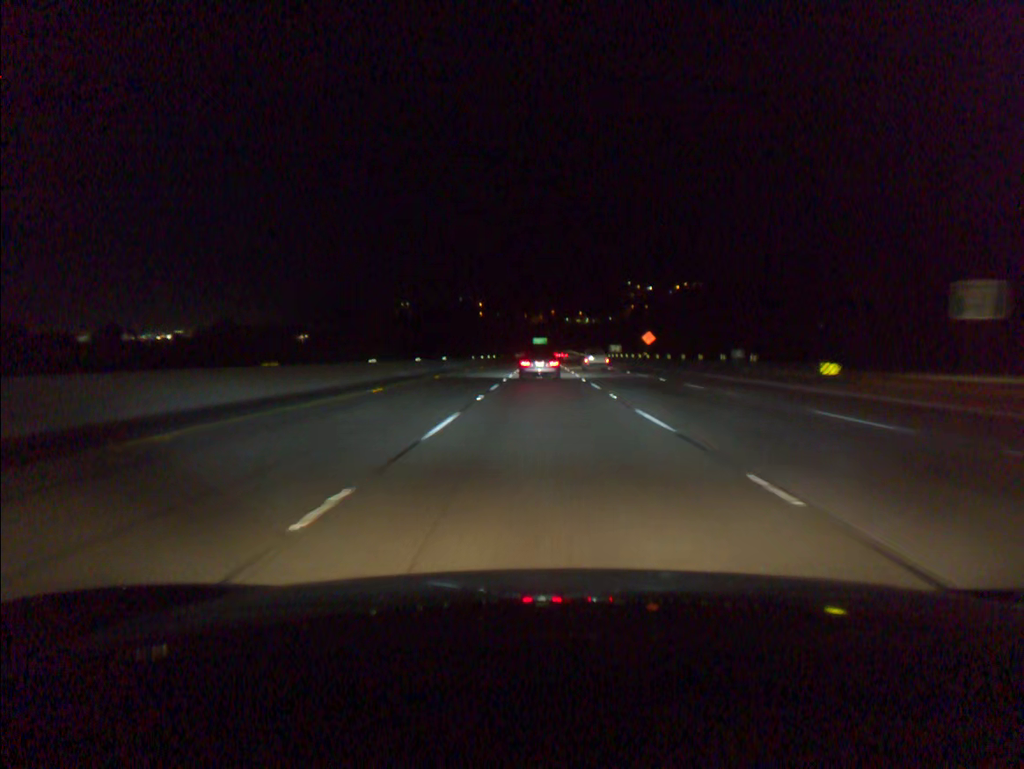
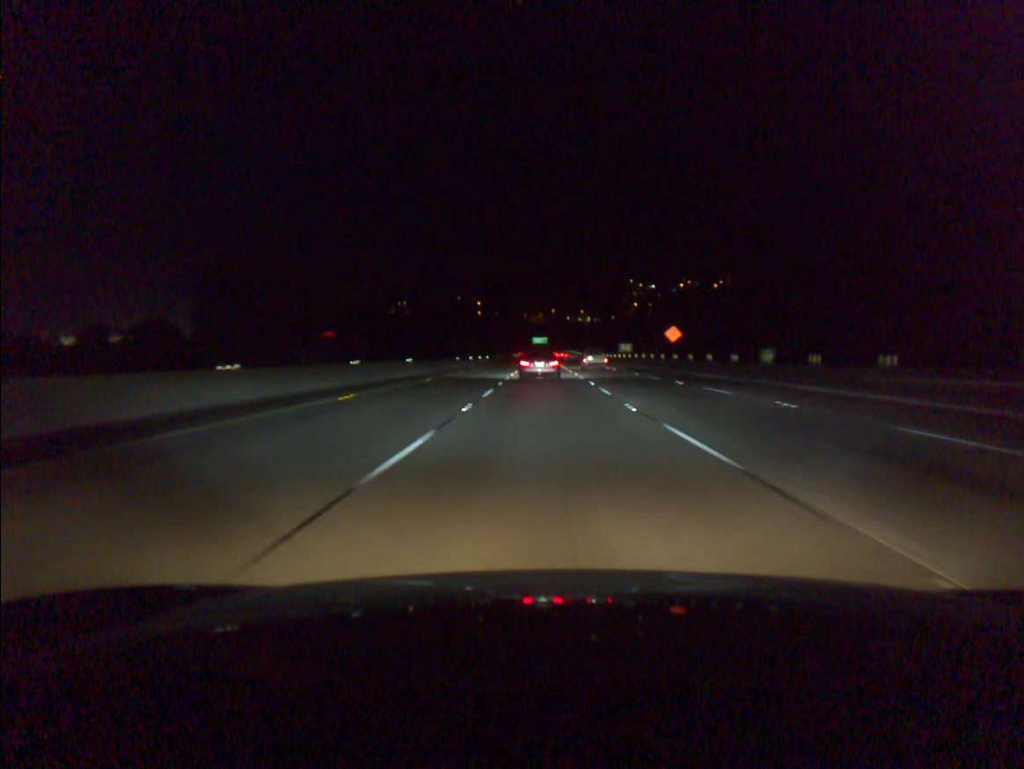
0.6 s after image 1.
(0.0, +18.3) m; 0°
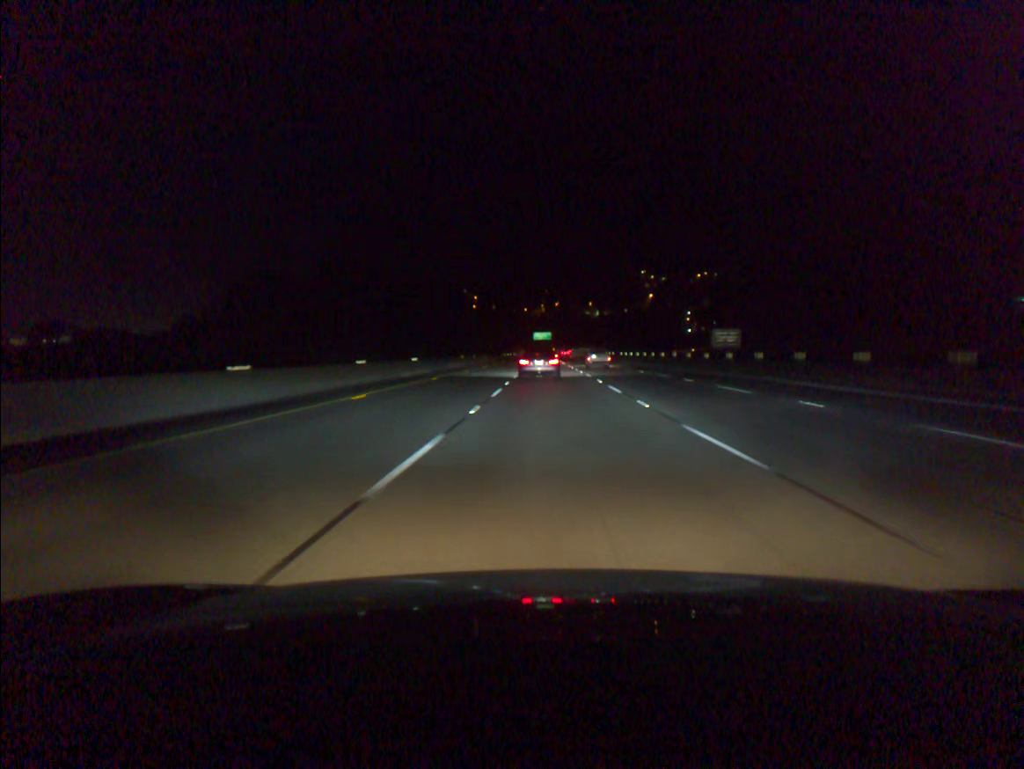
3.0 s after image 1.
(-0.1, +73.2) m; 0°
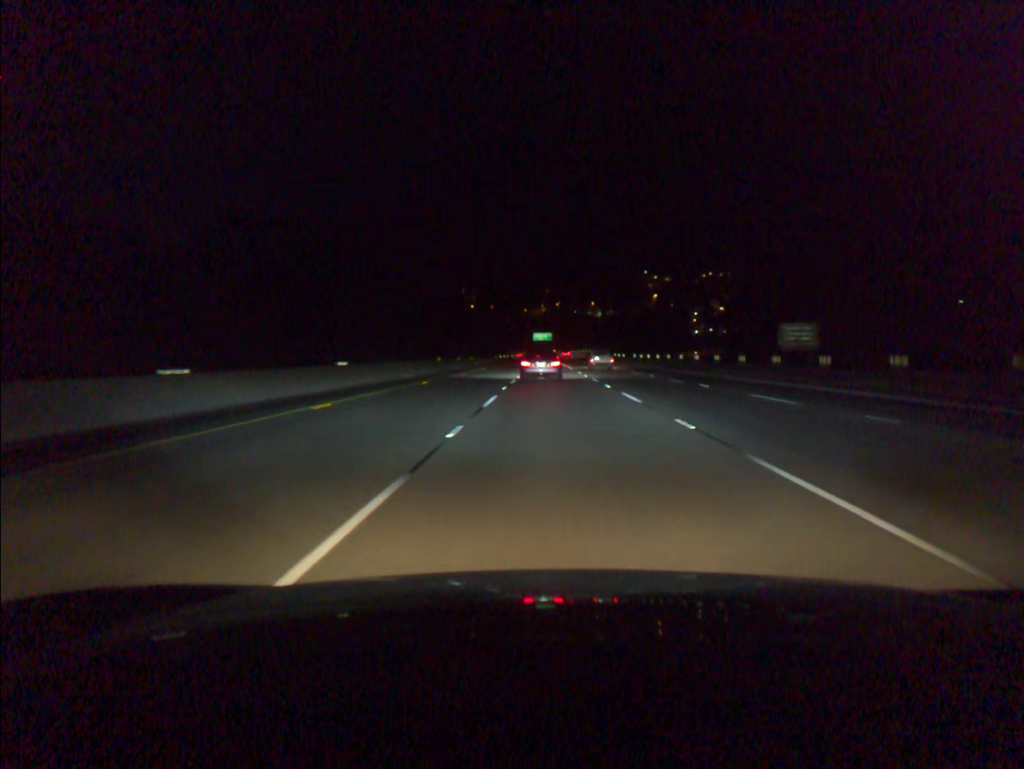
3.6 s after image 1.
(0.0, +18.3) m; 0°
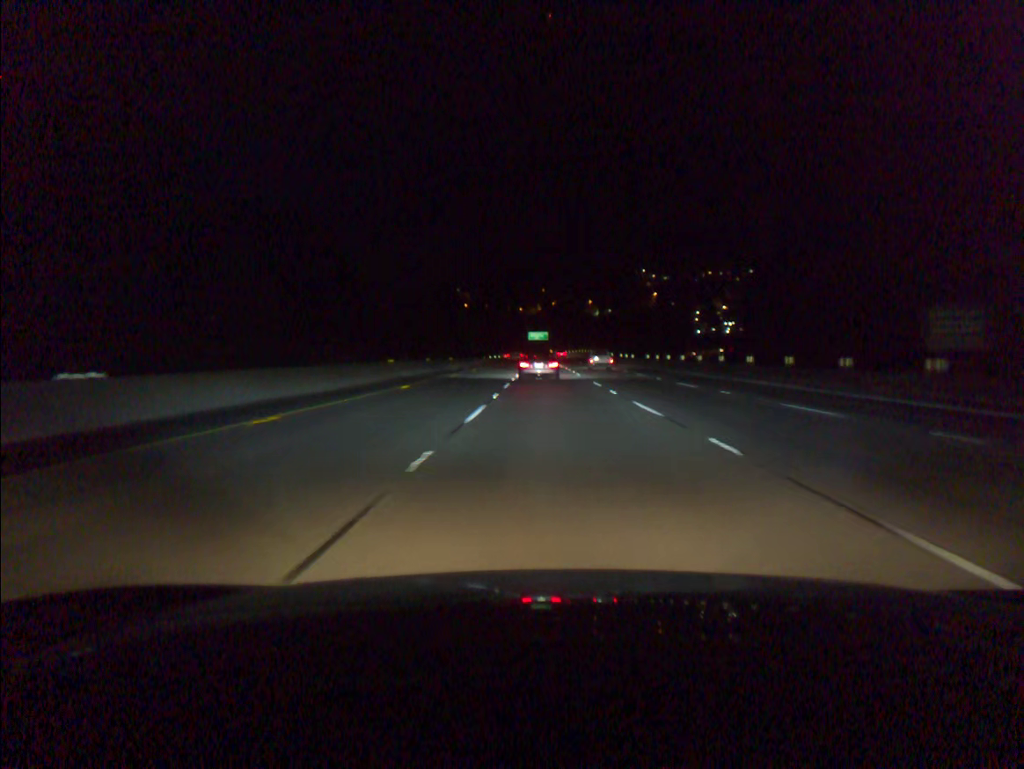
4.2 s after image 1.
(+0.1, +18.3) m; 0°
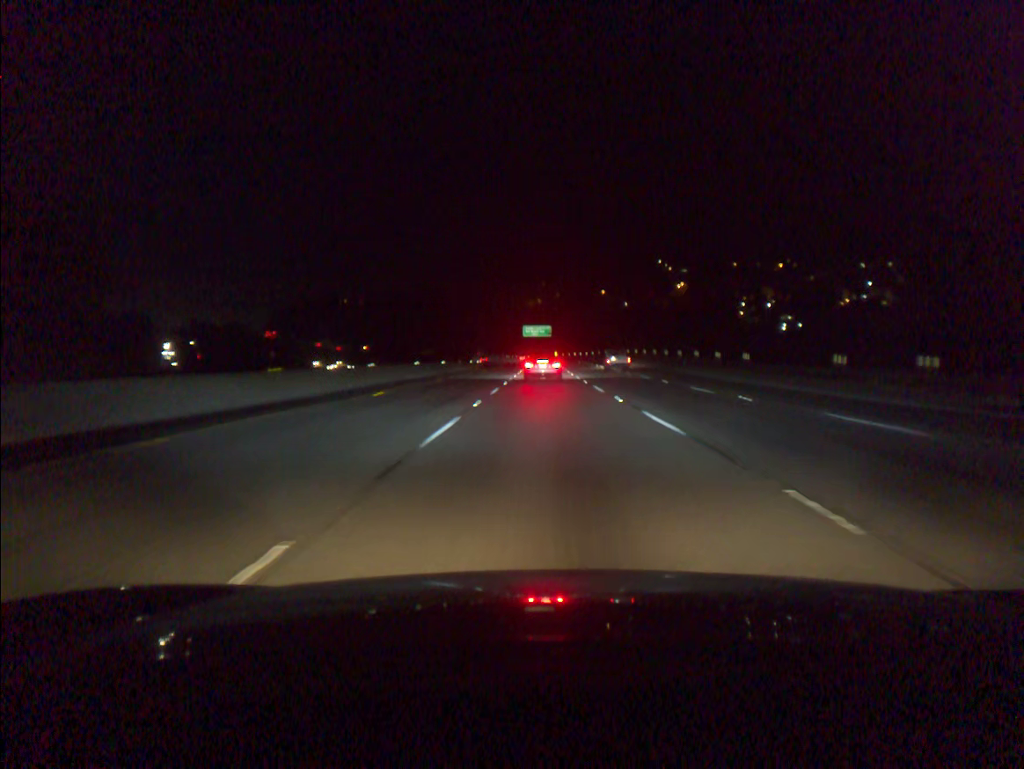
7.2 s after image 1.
(+0.1, +91.2) m; 0°
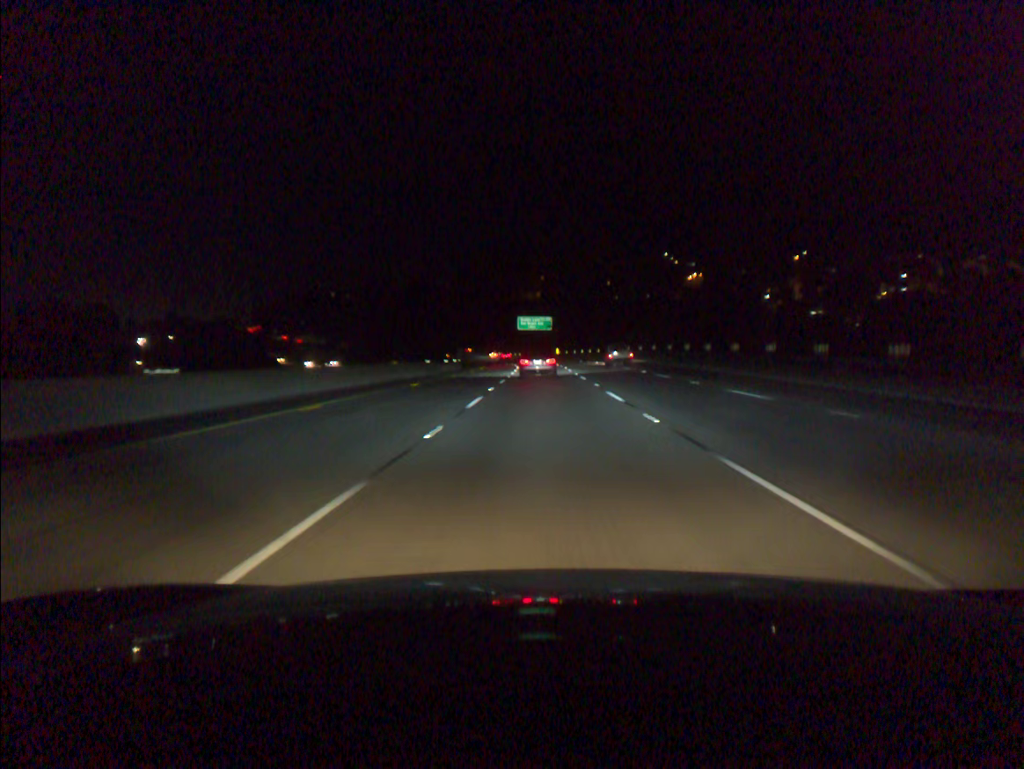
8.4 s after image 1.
(+0.1, +36.5) m; 0°
